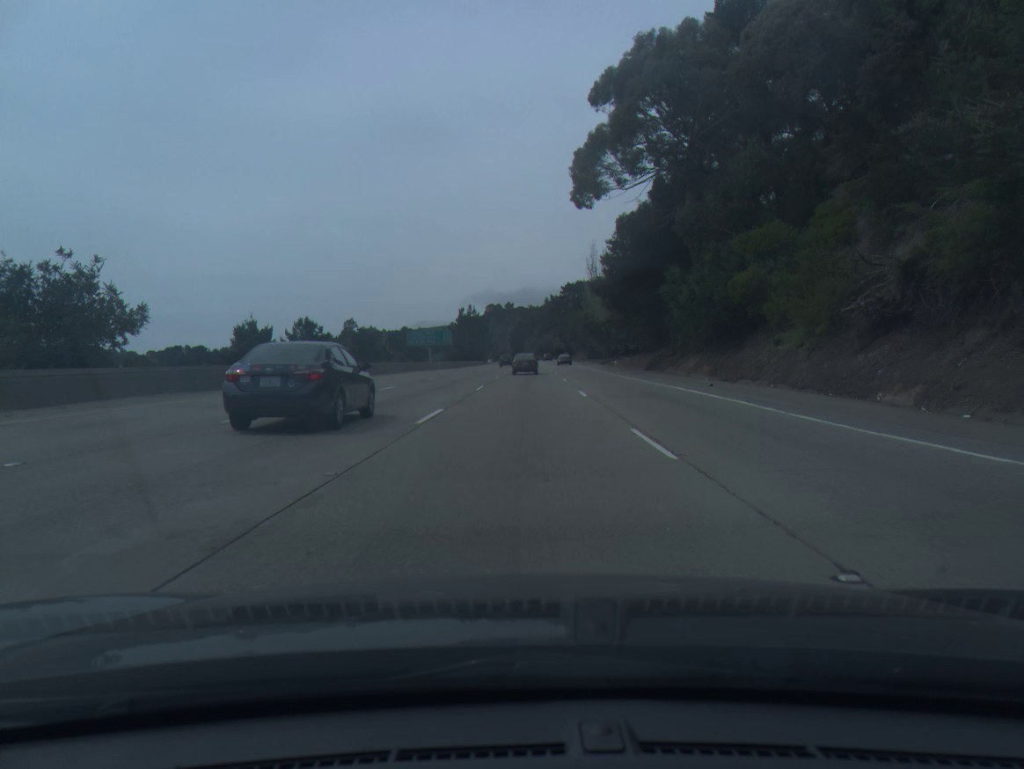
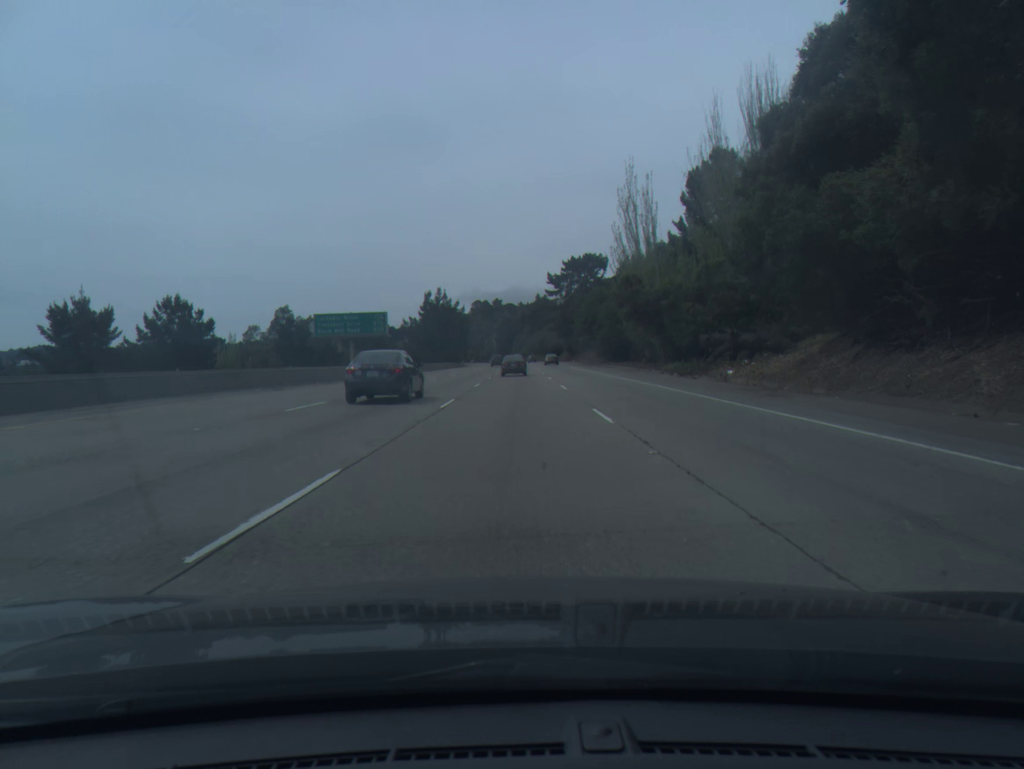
(+1.0, +53.3) m; +1°
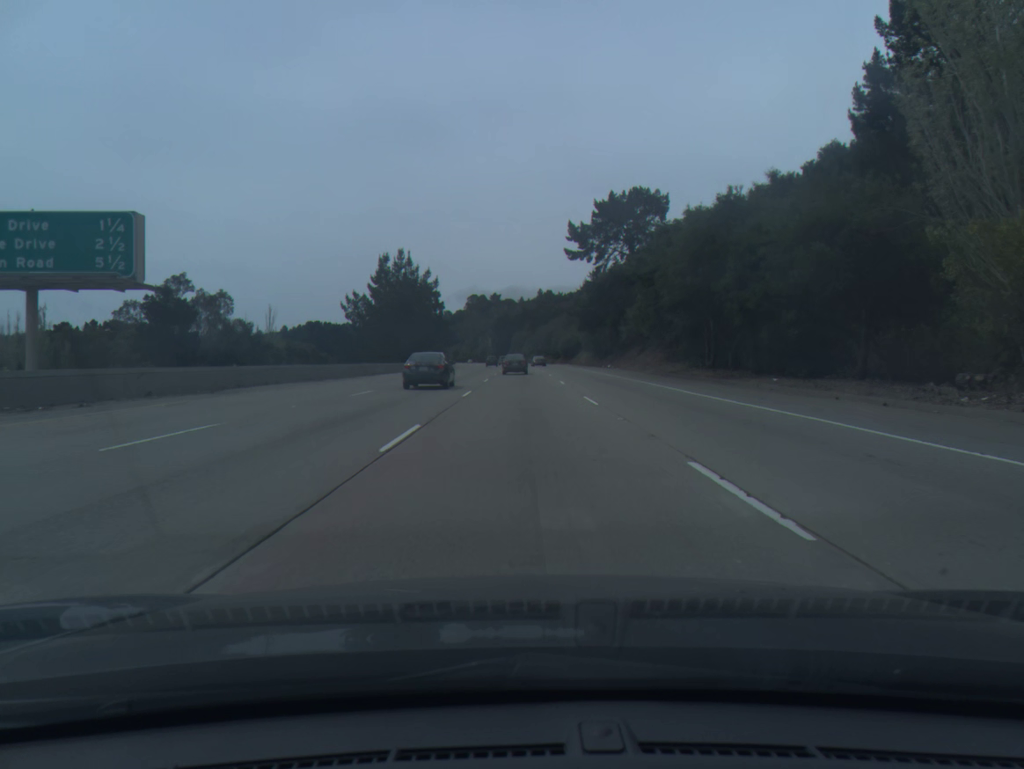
(-0.2, +53.0) m; 0°
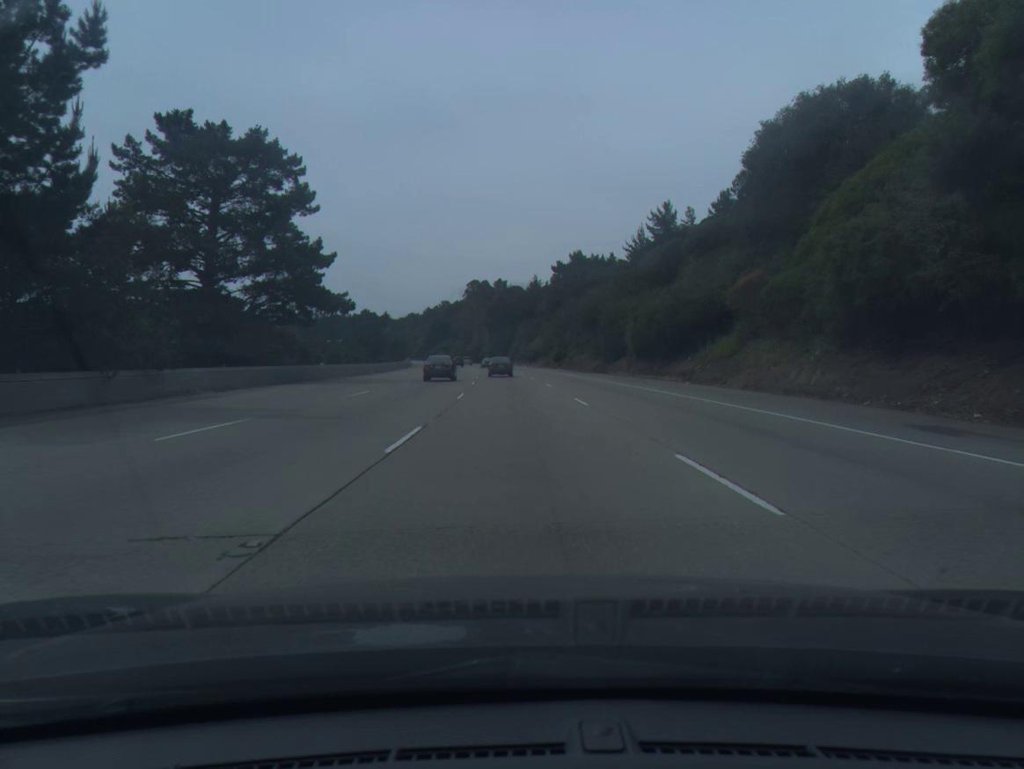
(+0.1, +87.4) m; 0°
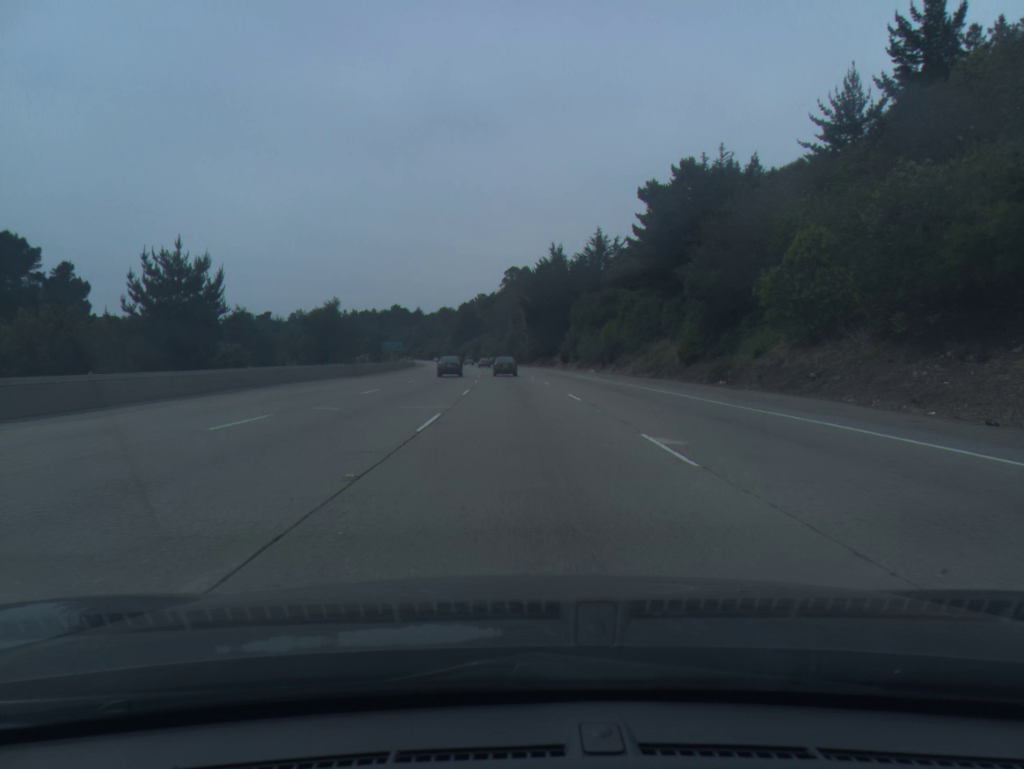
(-1.8, +69.8) m; -3°
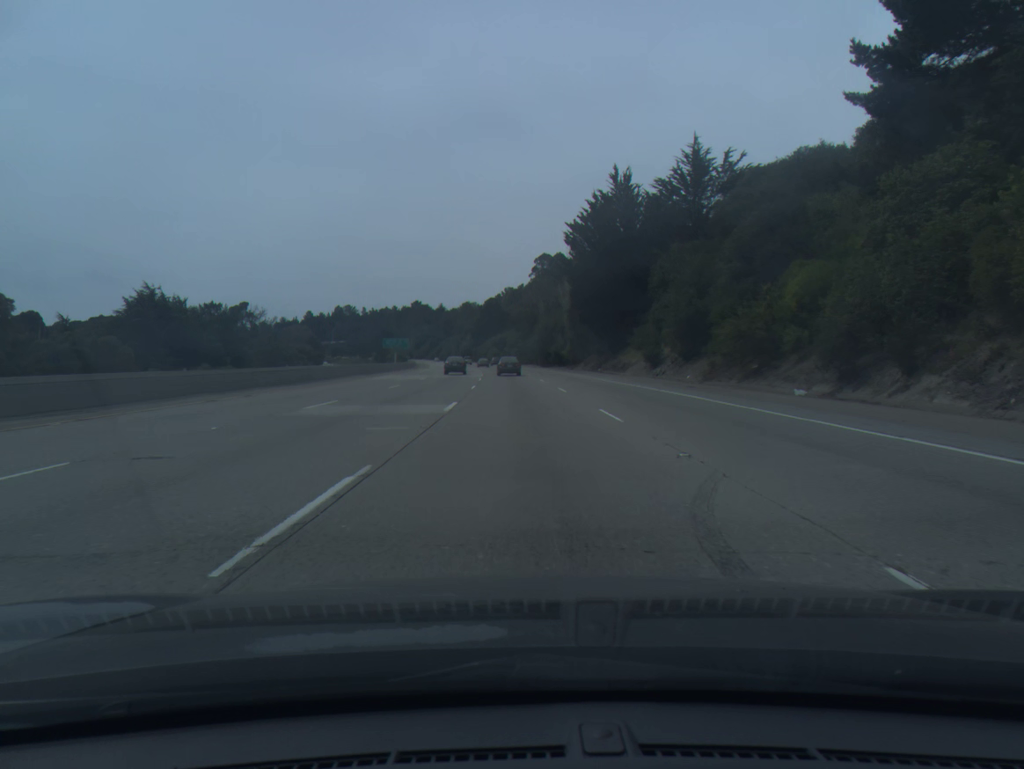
(-1.0, +52.5) m; -2°
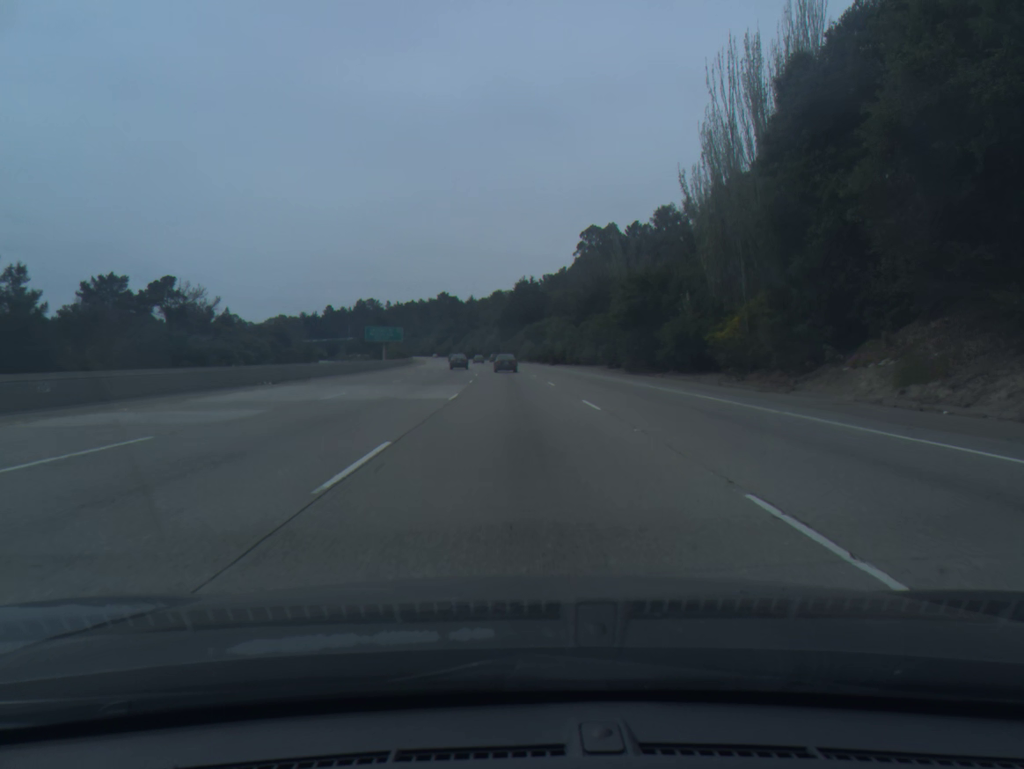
(-1.6, +70.2) m; -3°
